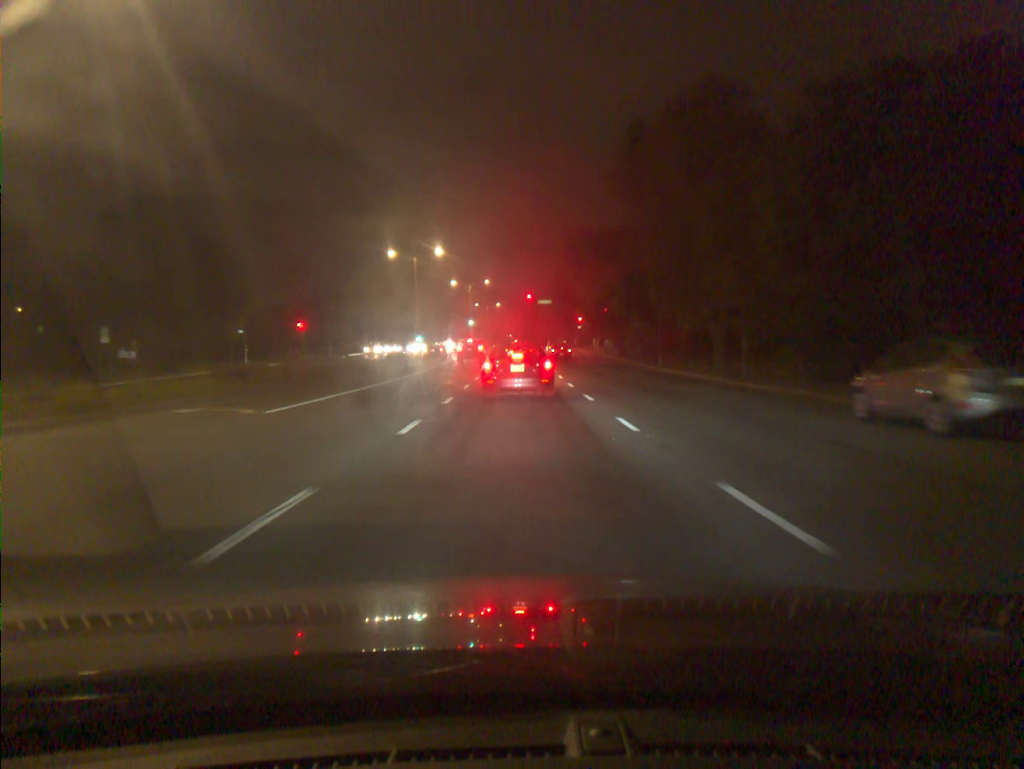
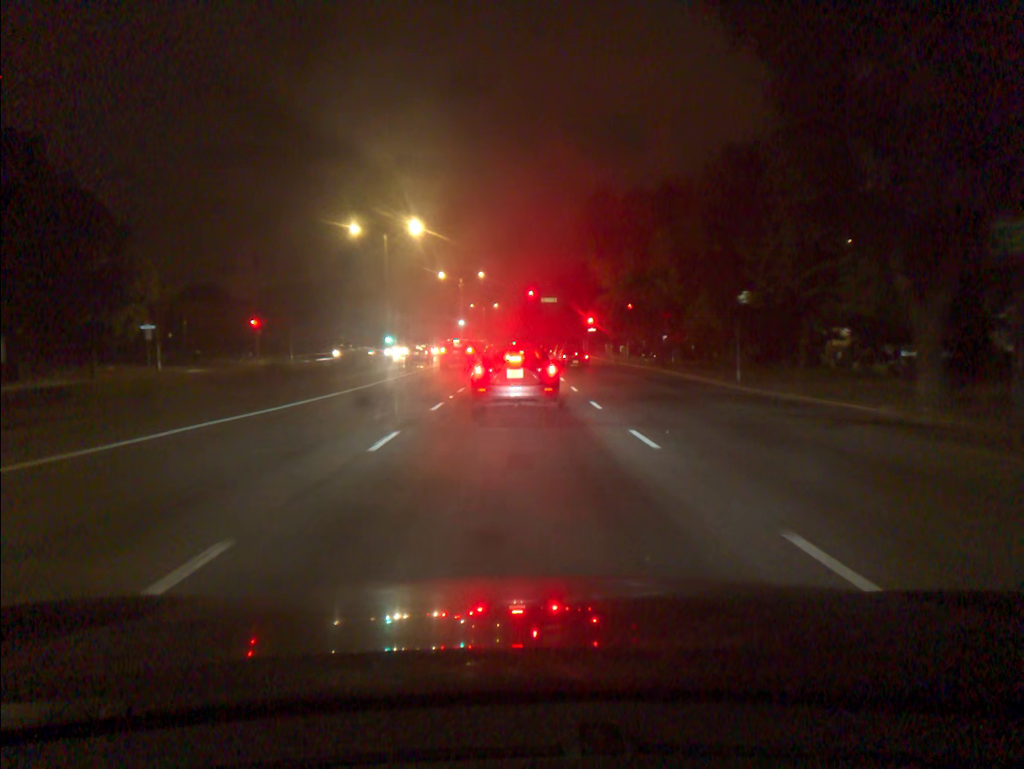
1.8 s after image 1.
(0.0, +16.6) m; 0°
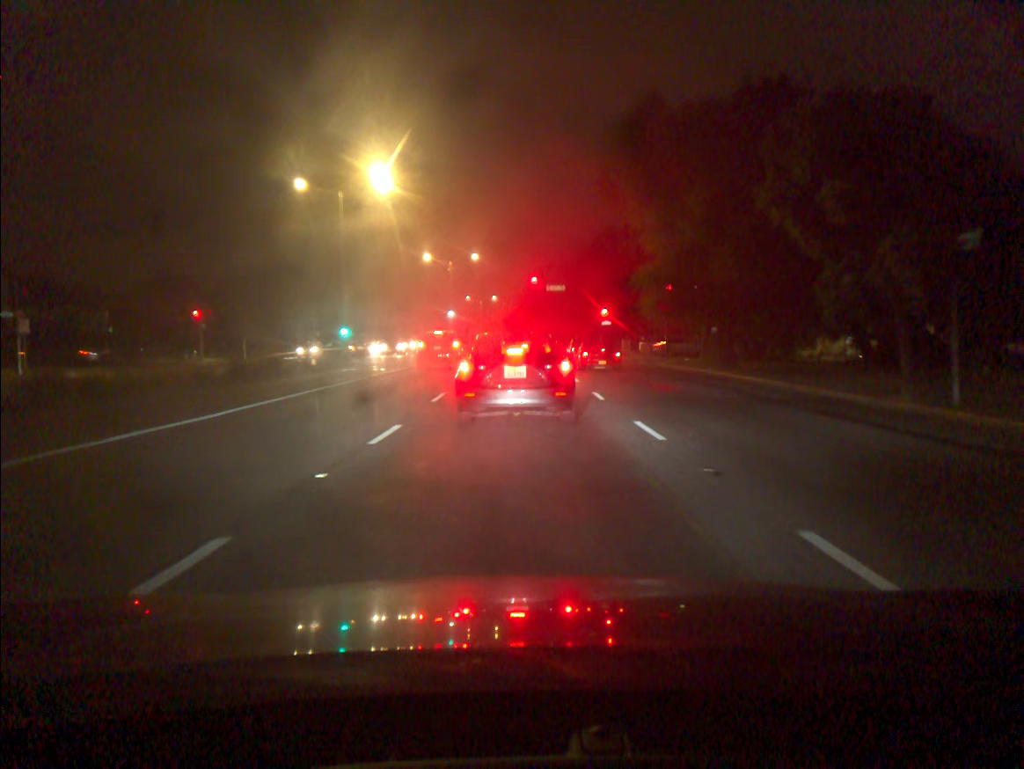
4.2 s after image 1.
(0.0, +14.6) m; 0°
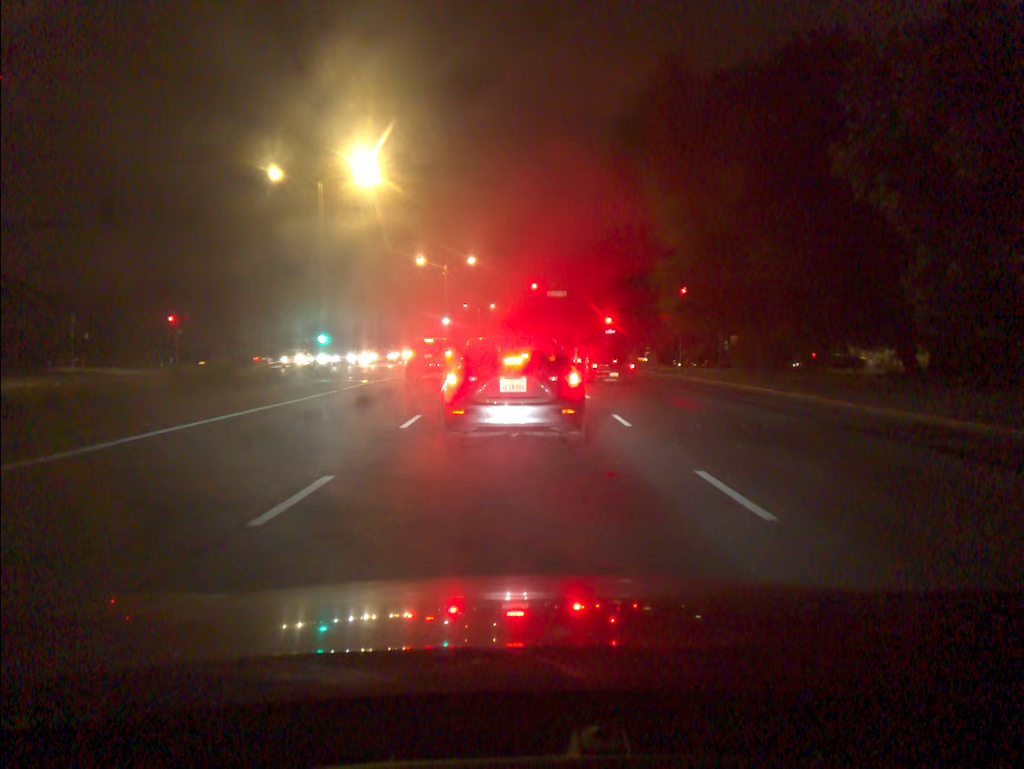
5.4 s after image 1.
(0.0, +4.4) m; +1°
